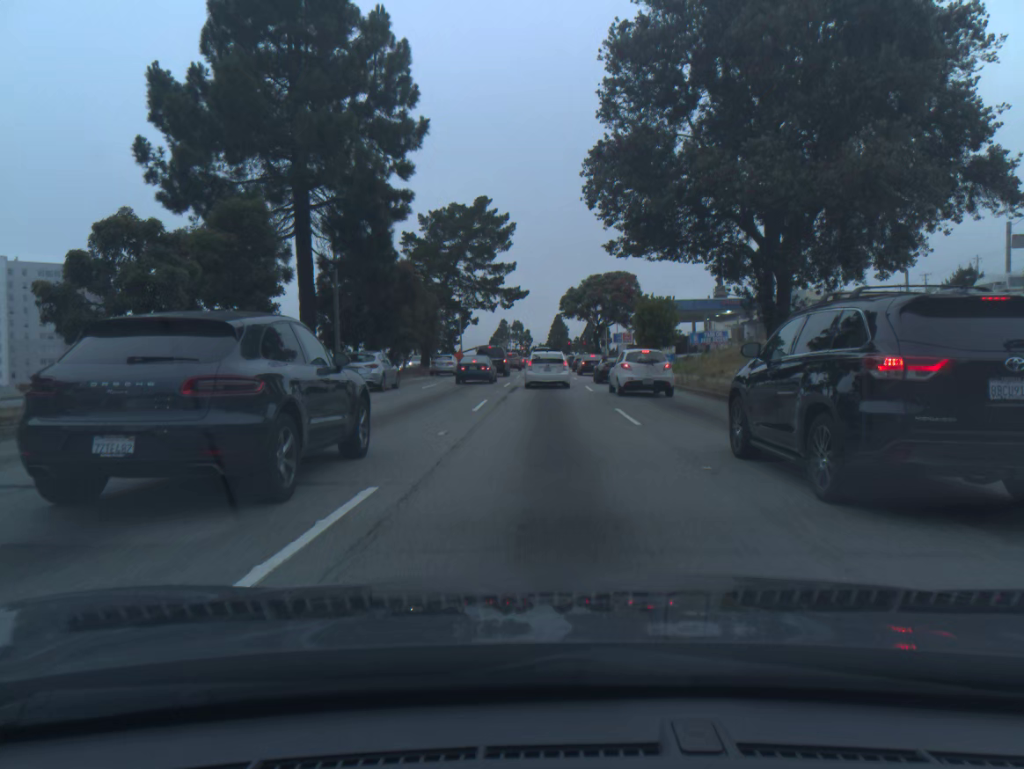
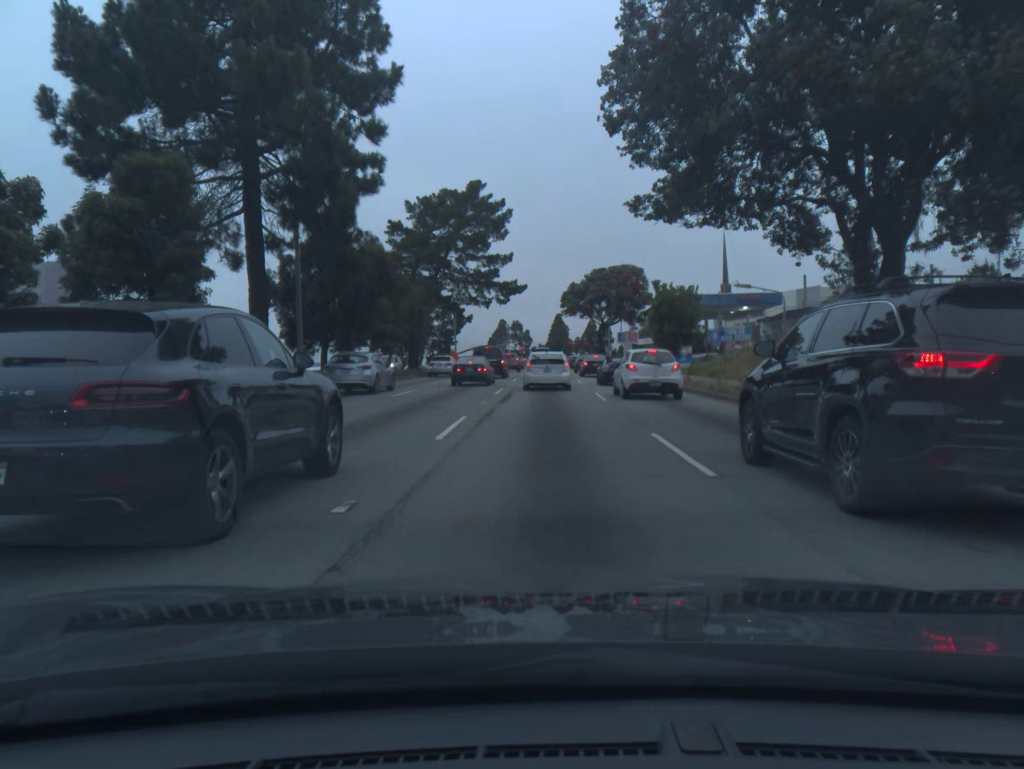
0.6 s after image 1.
(0.0, +6.0) m; 0°
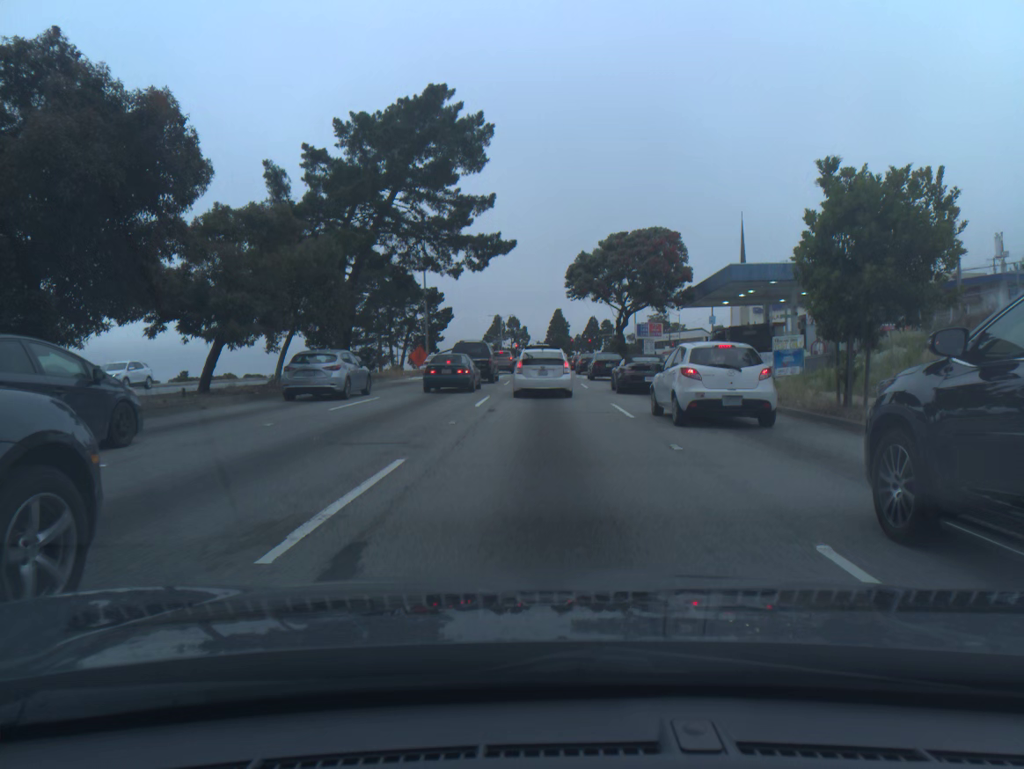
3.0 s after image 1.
(0.0, +21.6) m; 0°
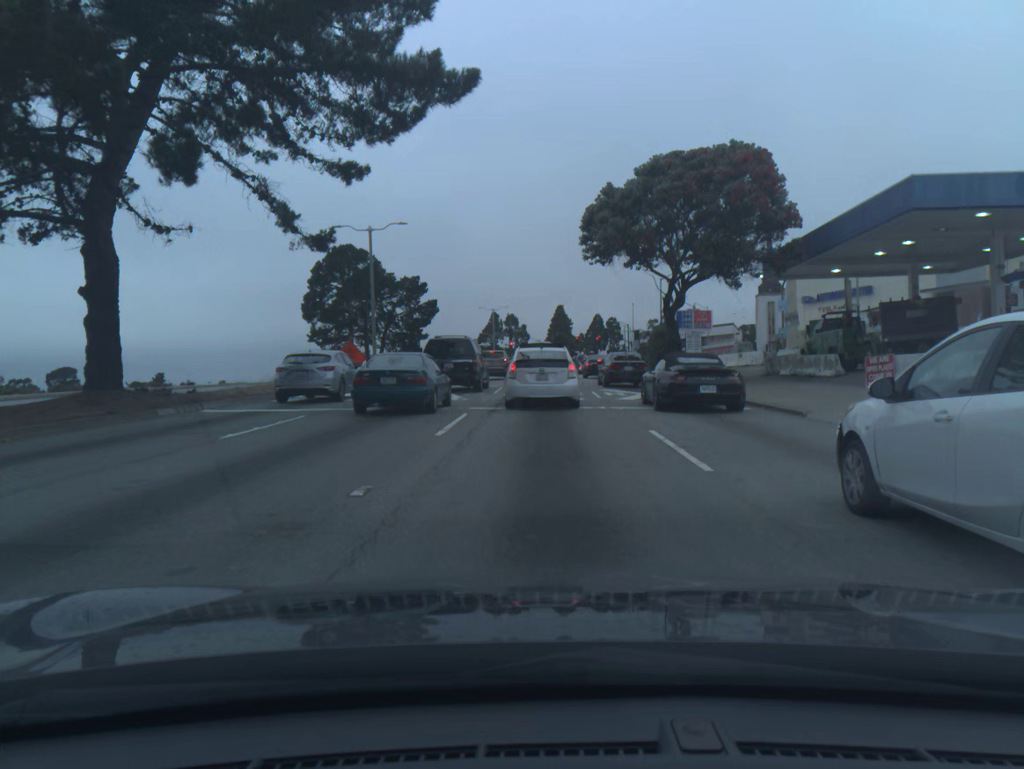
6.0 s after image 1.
(0.0, +22.0) m; 0°
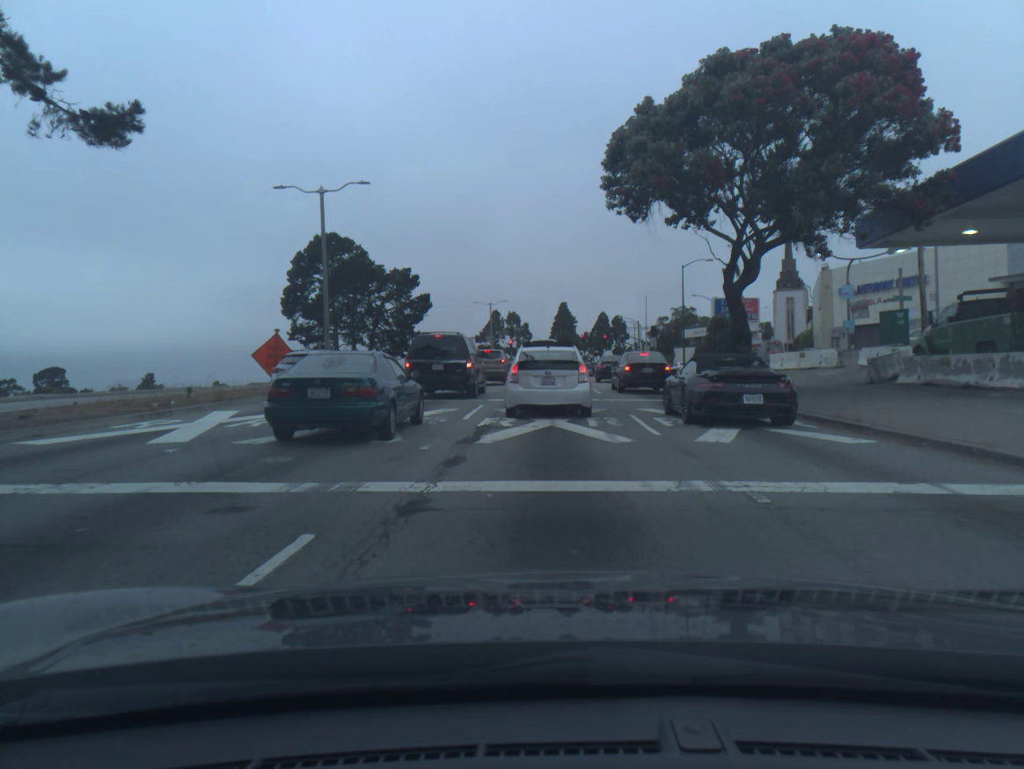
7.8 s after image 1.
(0.0, +11.2) m; 0°
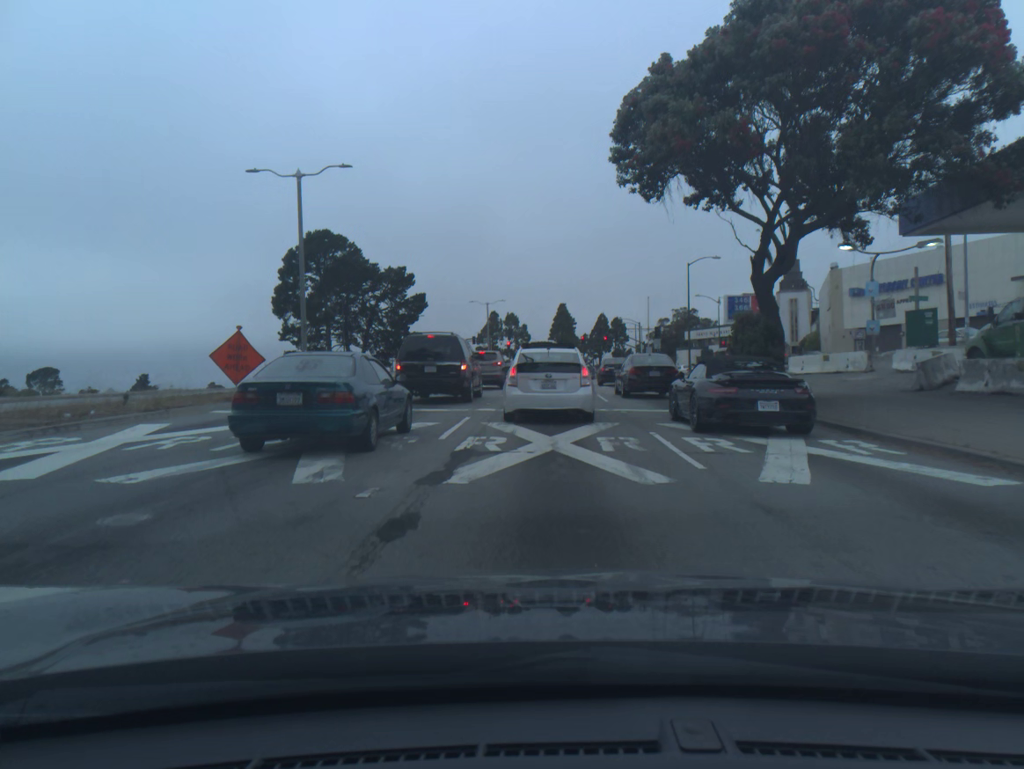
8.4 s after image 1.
(0.0, +3.4) m; 0°
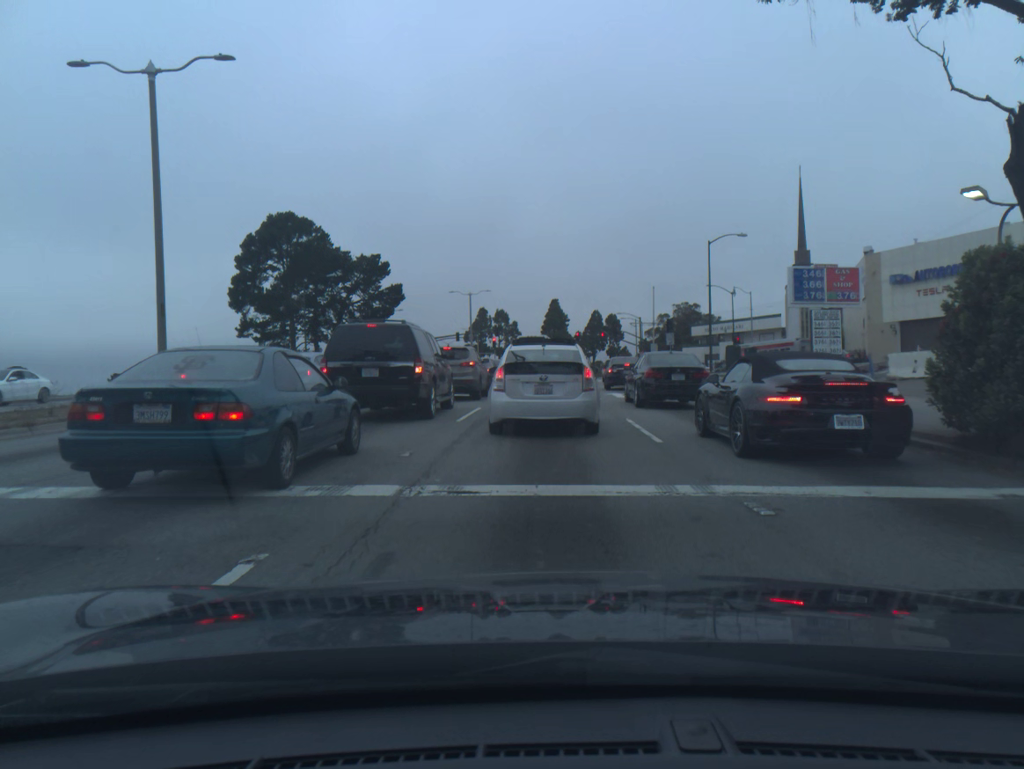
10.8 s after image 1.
(+0.1, +11.8) m; +1°
